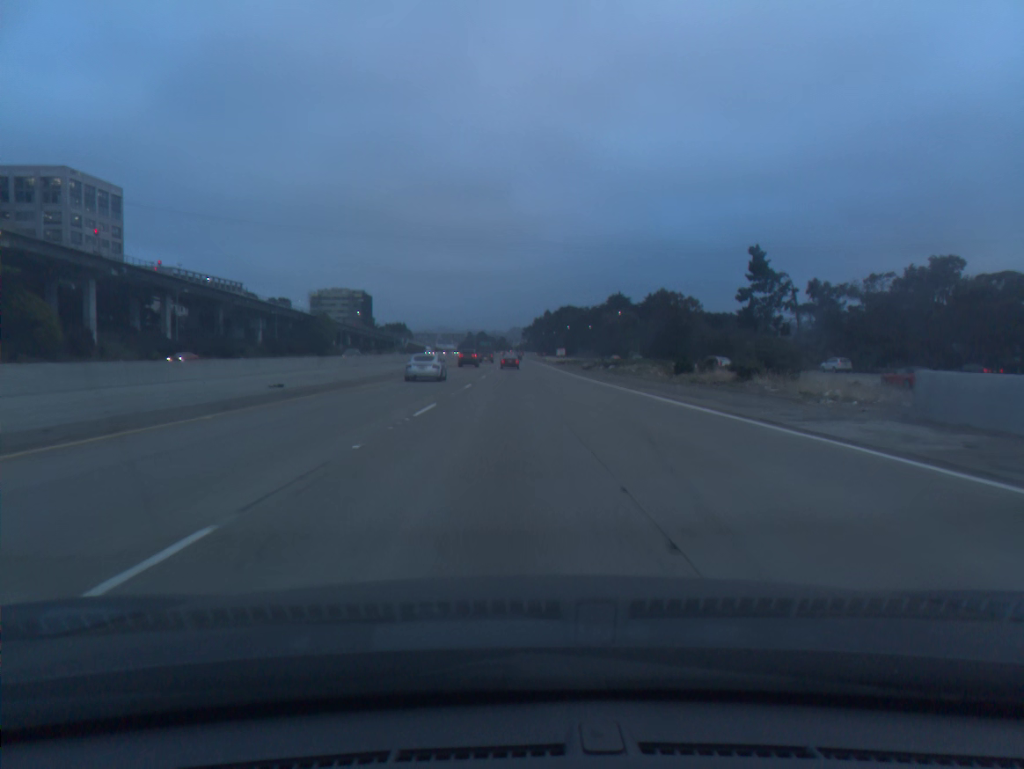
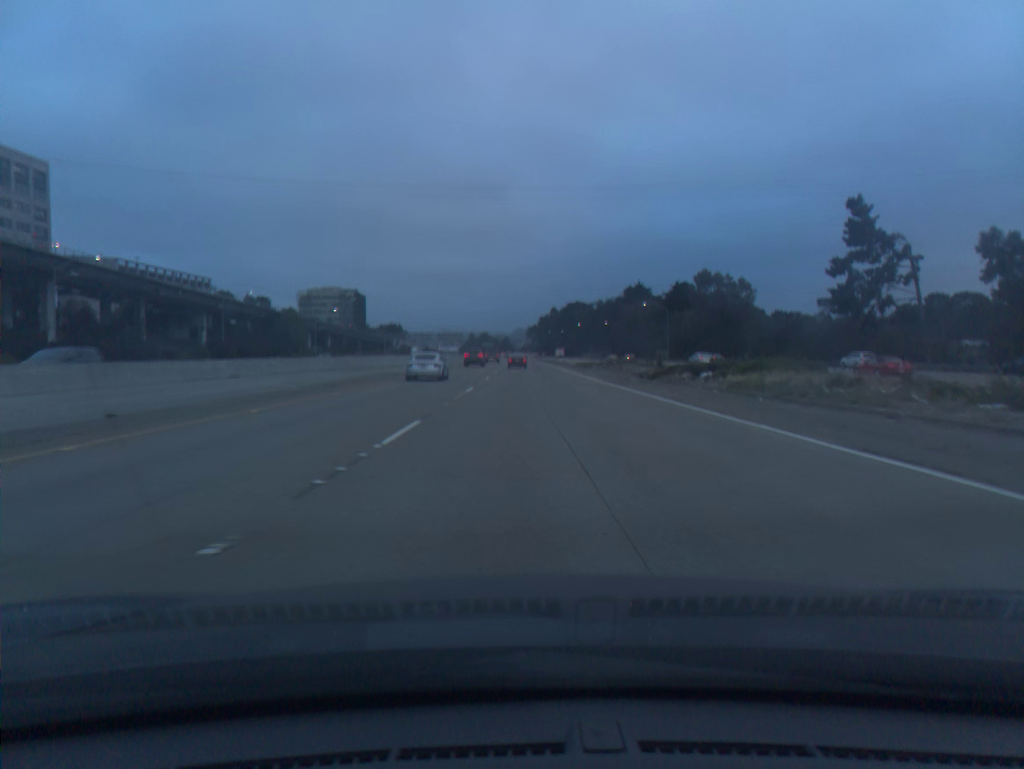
(-0.2, +35.0) m; 0°
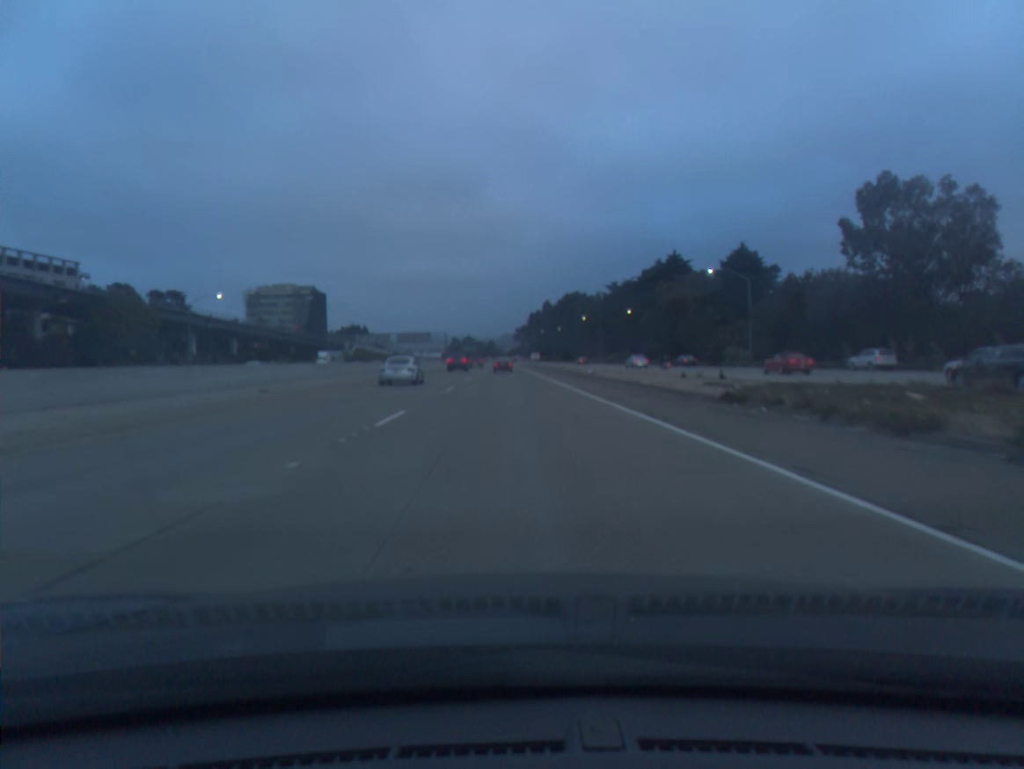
(+0.9, +69.8) m; +1°
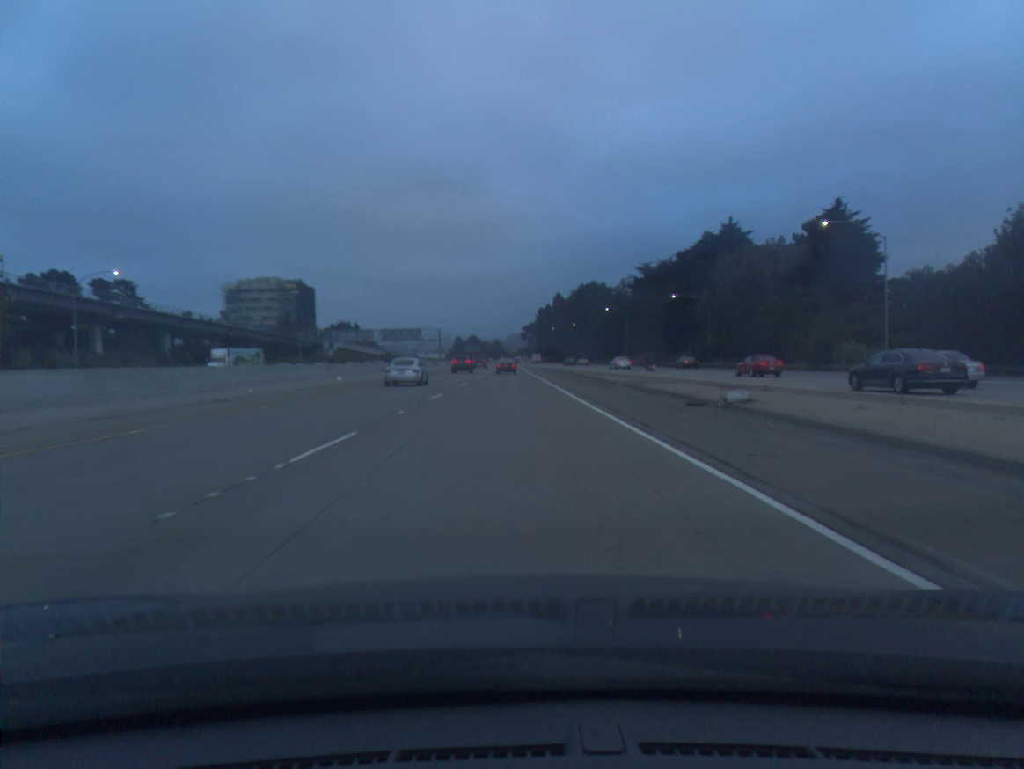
(-0.1, +34.8) m; 0°
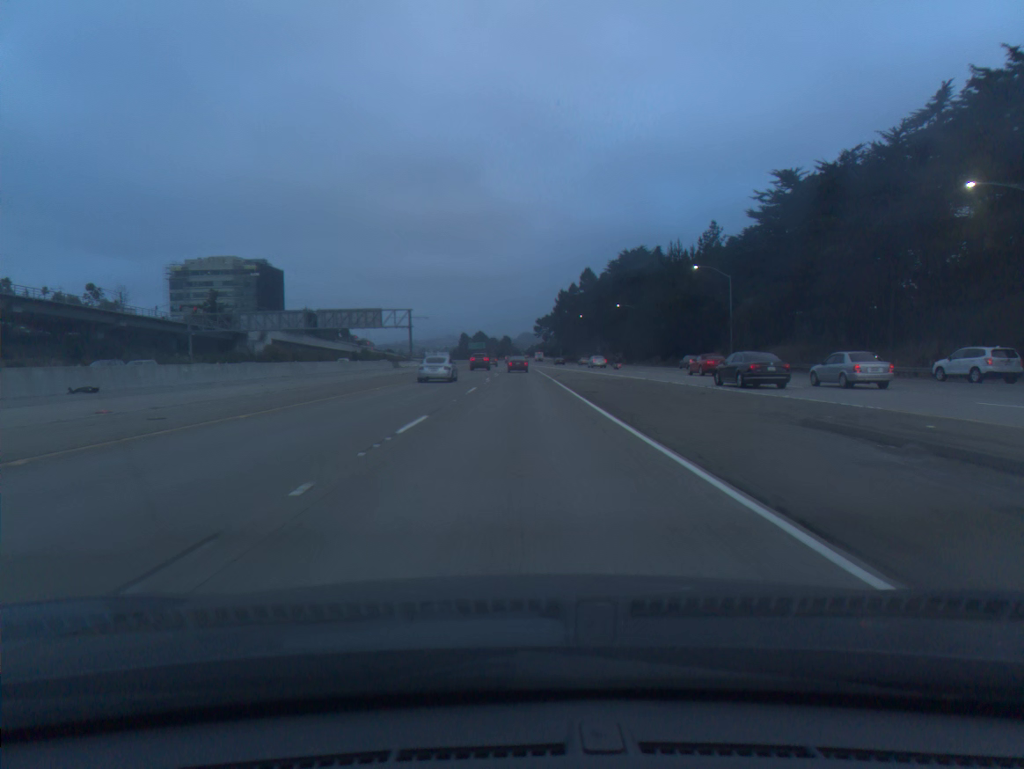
(-0.8, +69.7) m; -1°
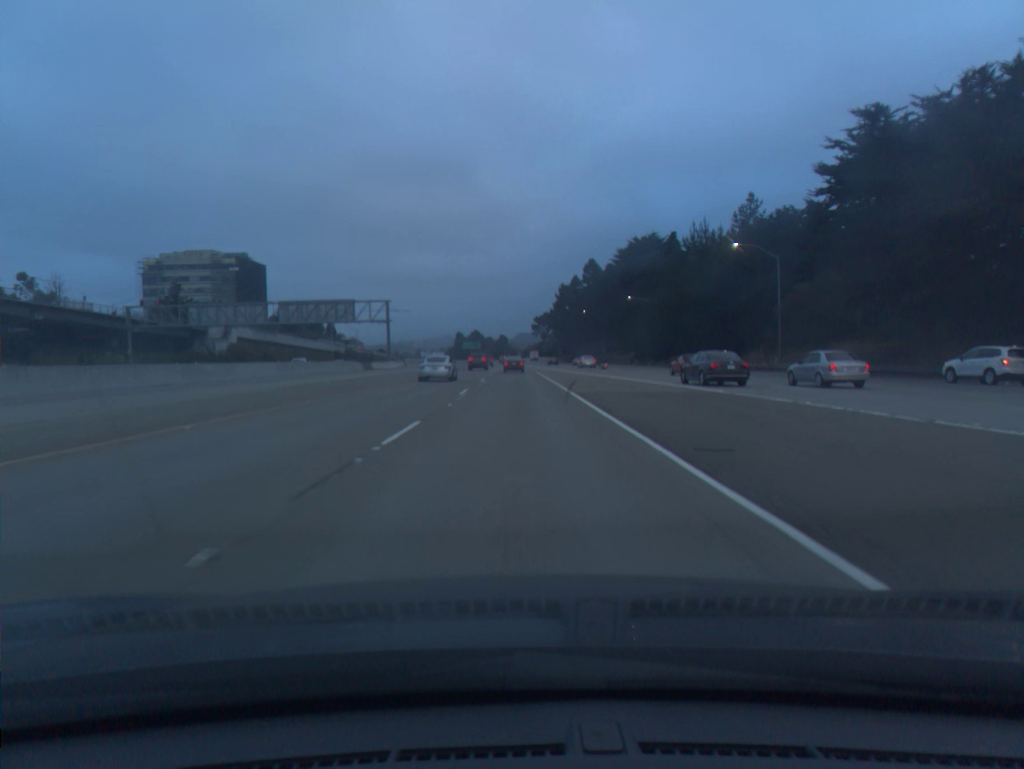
(0.0, +17.5) m; 0°
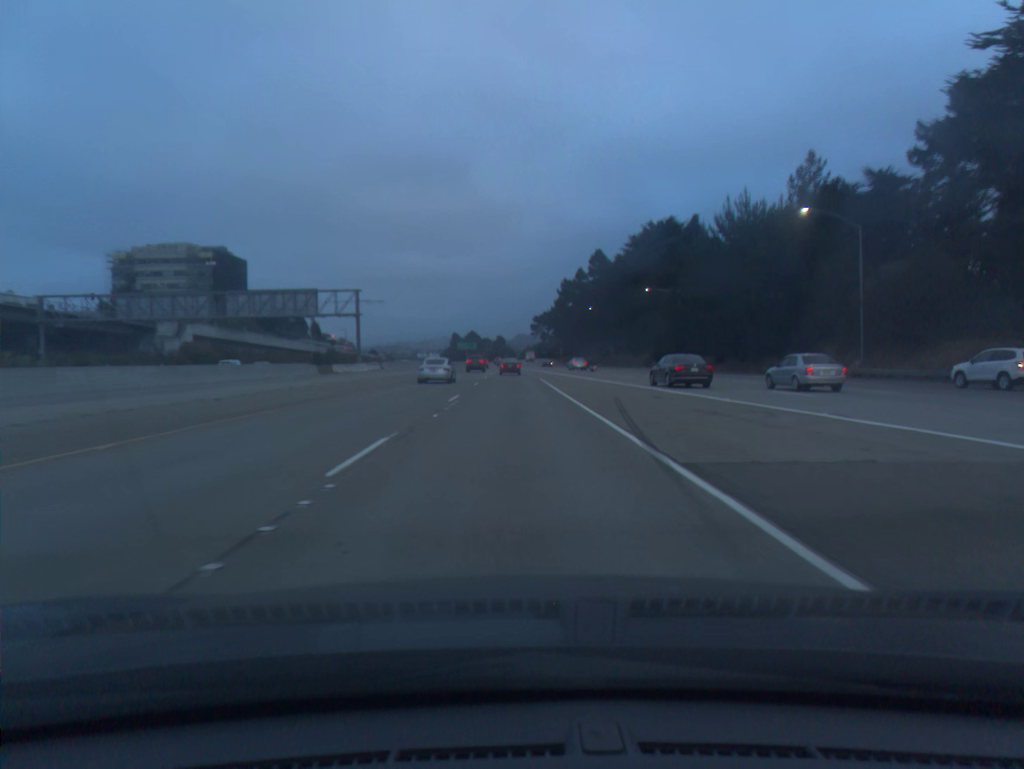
(0.0, +17.5) m; 0°
